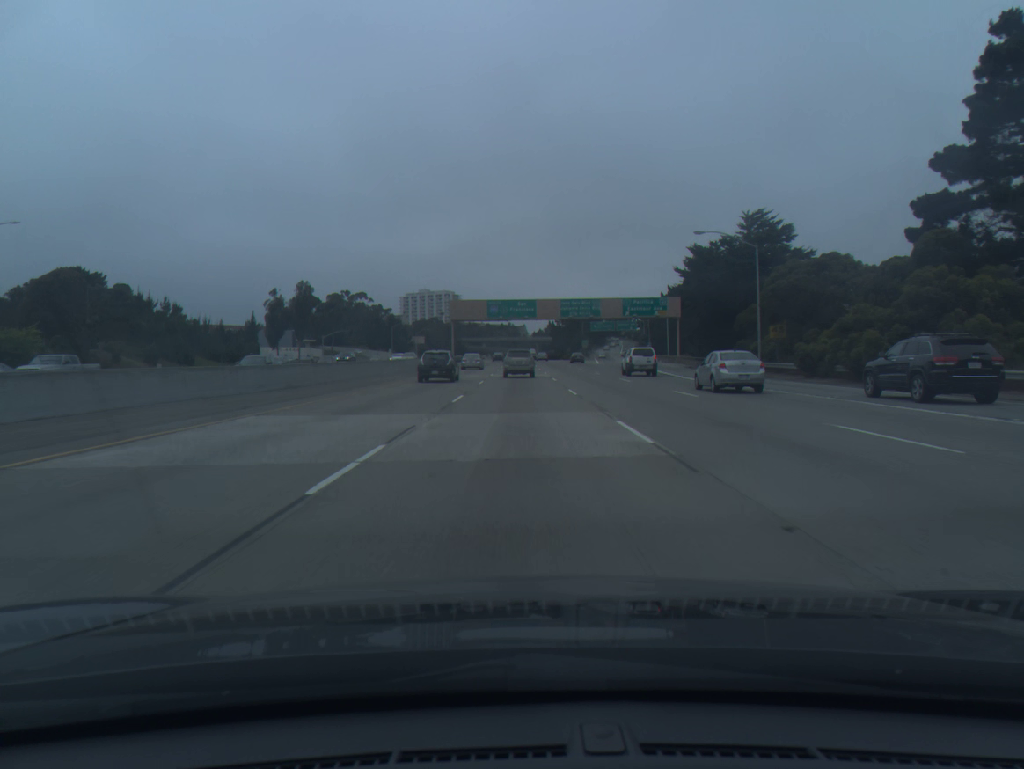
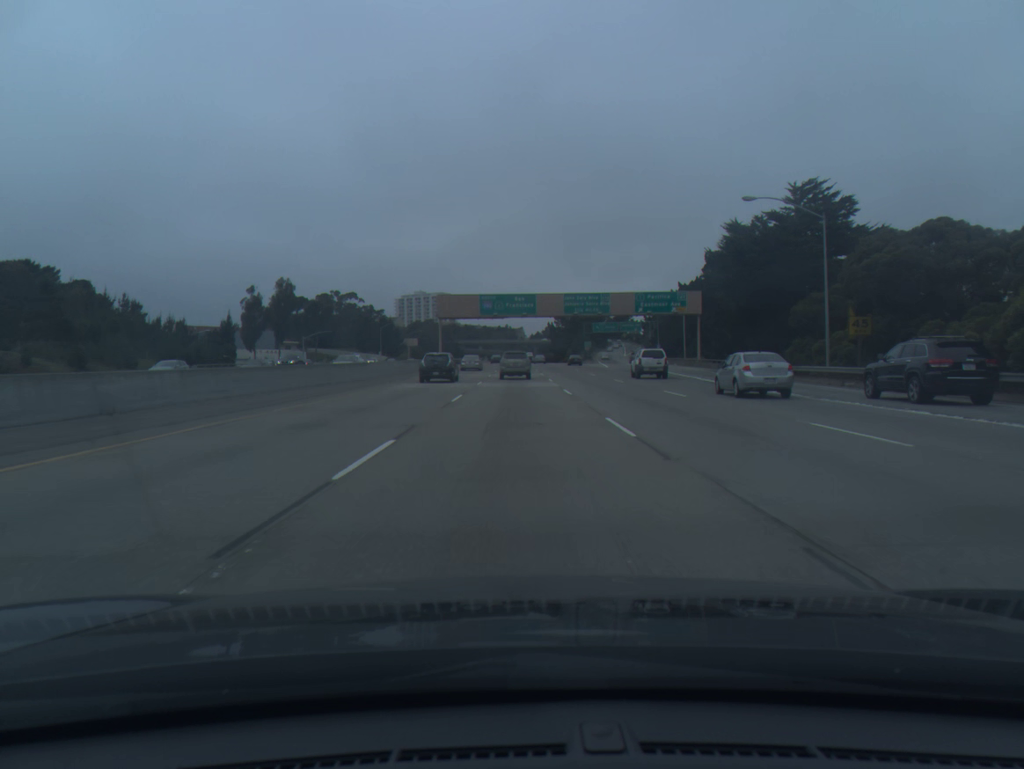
(0.0, +13.5) m; 0°
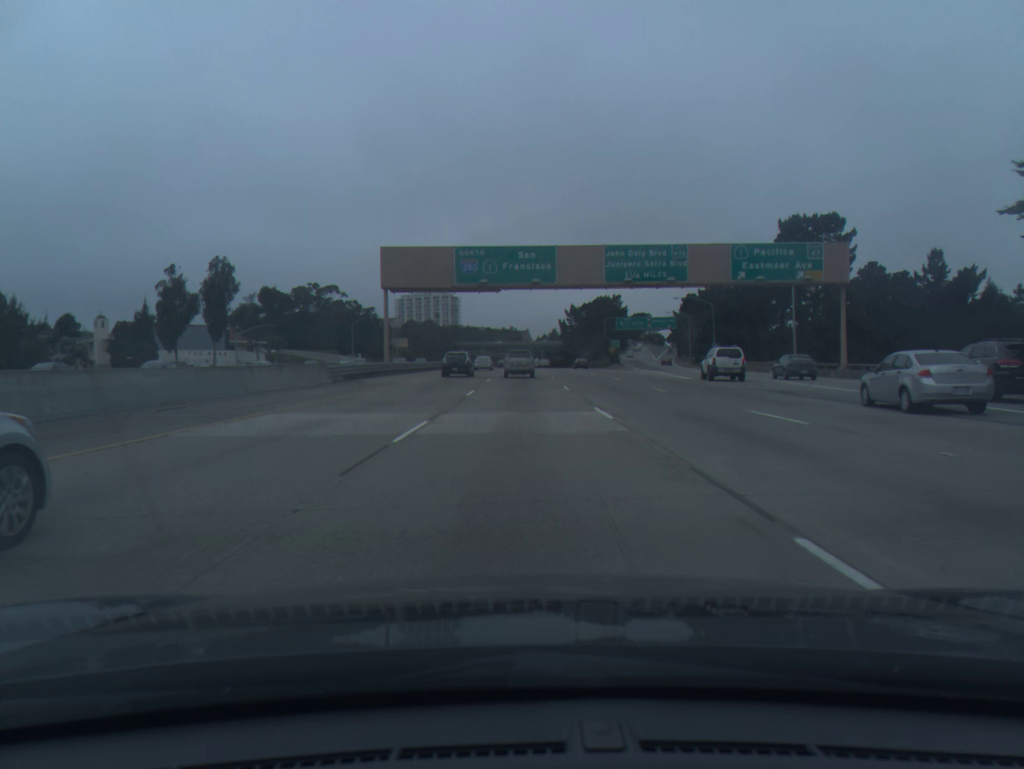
(-0.1, +40.1) m; 0°
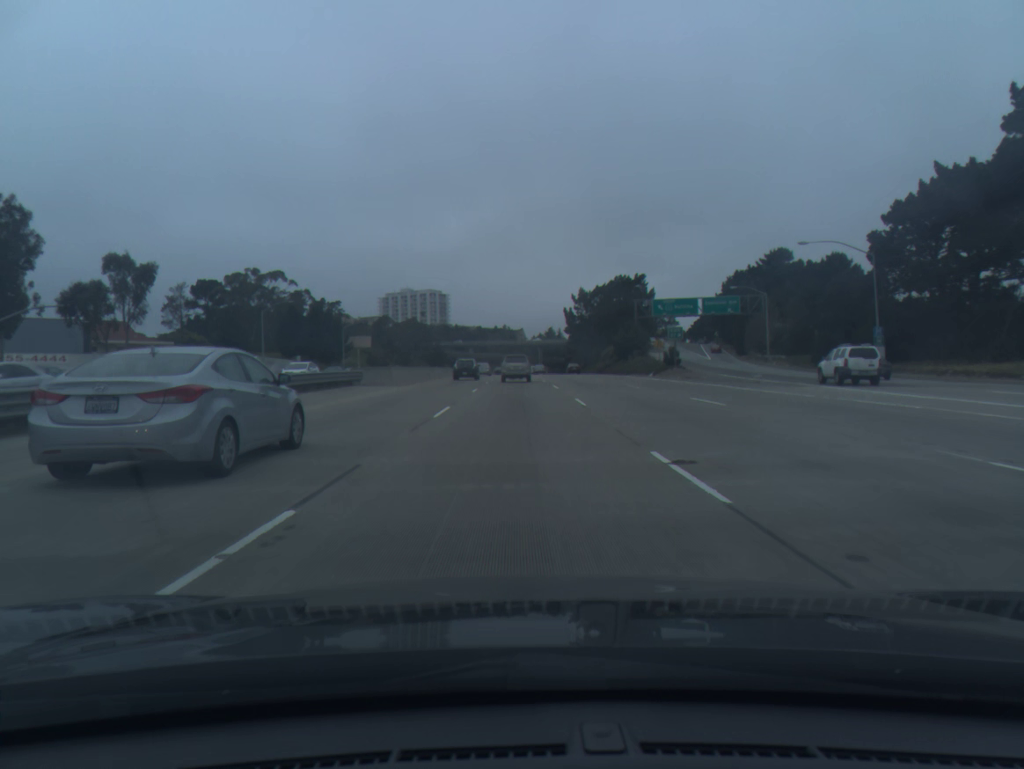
(+0.3, +53.1) m; 0°
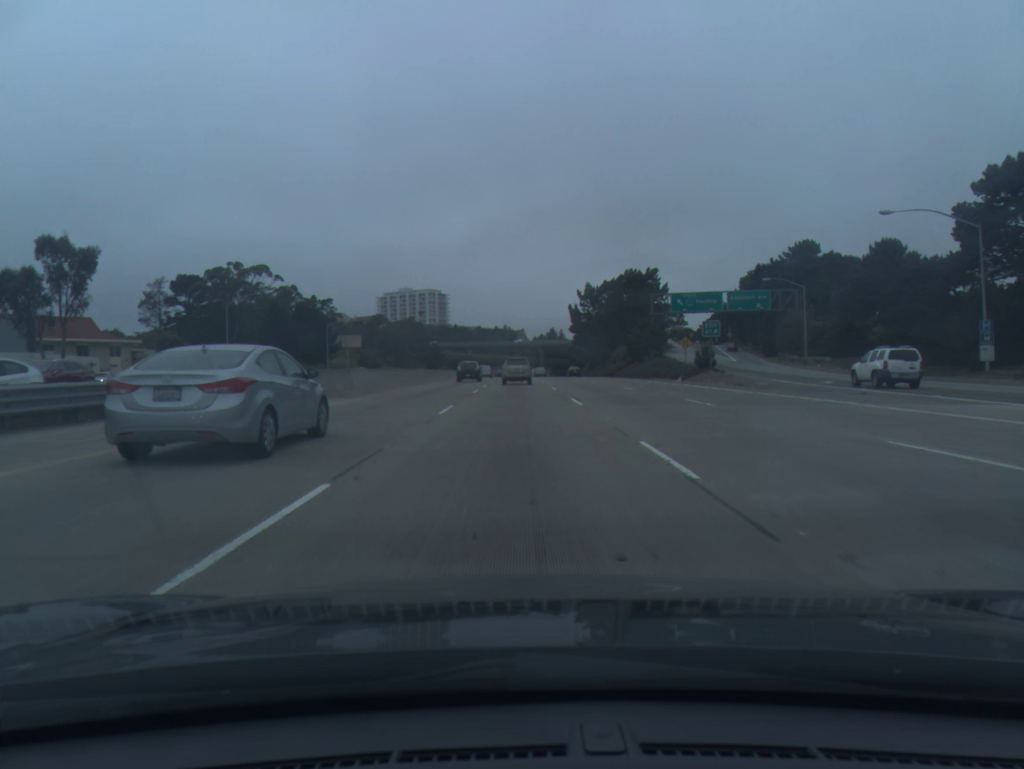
(0.0, +13.3) m; 0°
